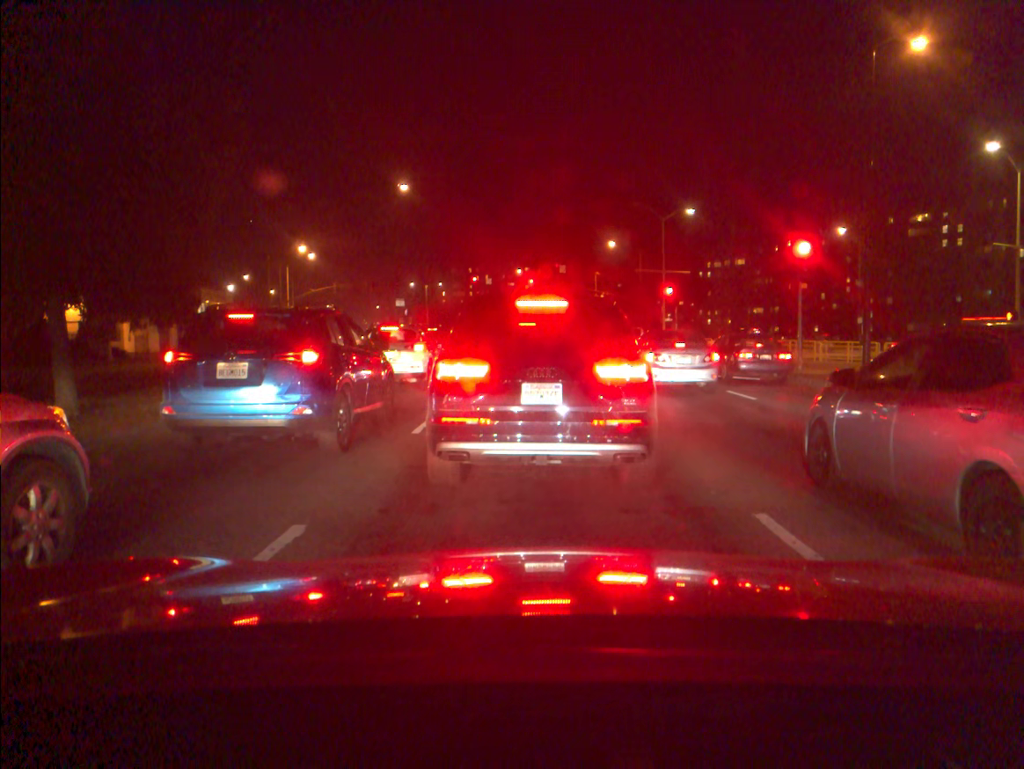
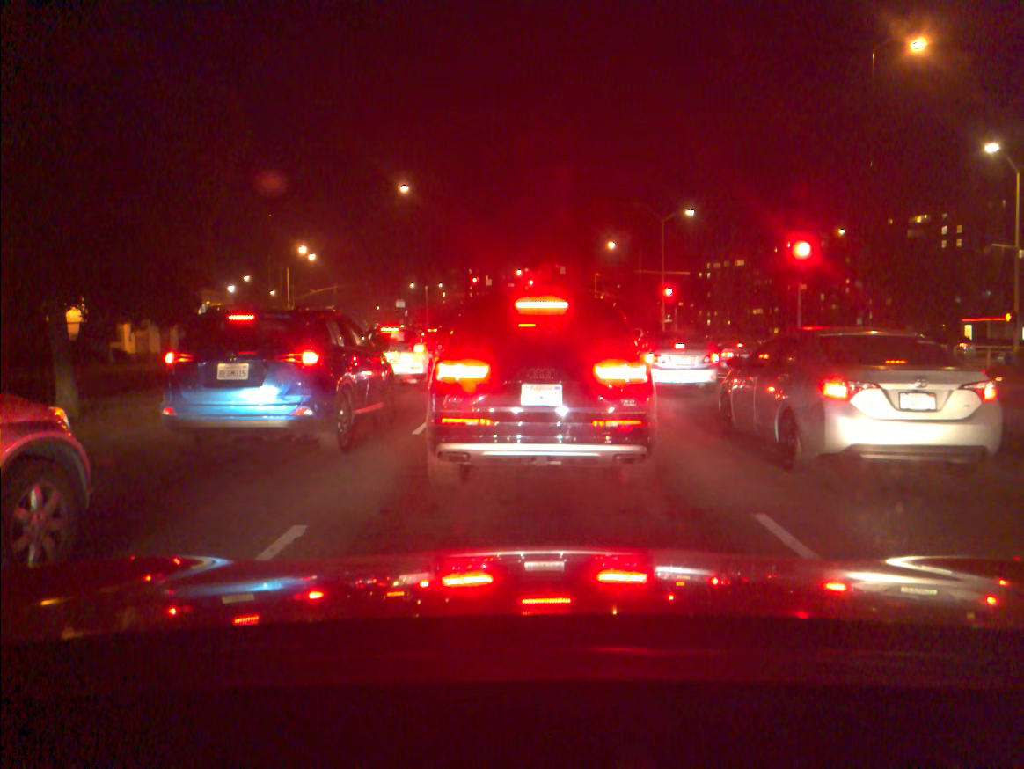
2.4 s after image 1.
(0.0, 0.0) m; 0°
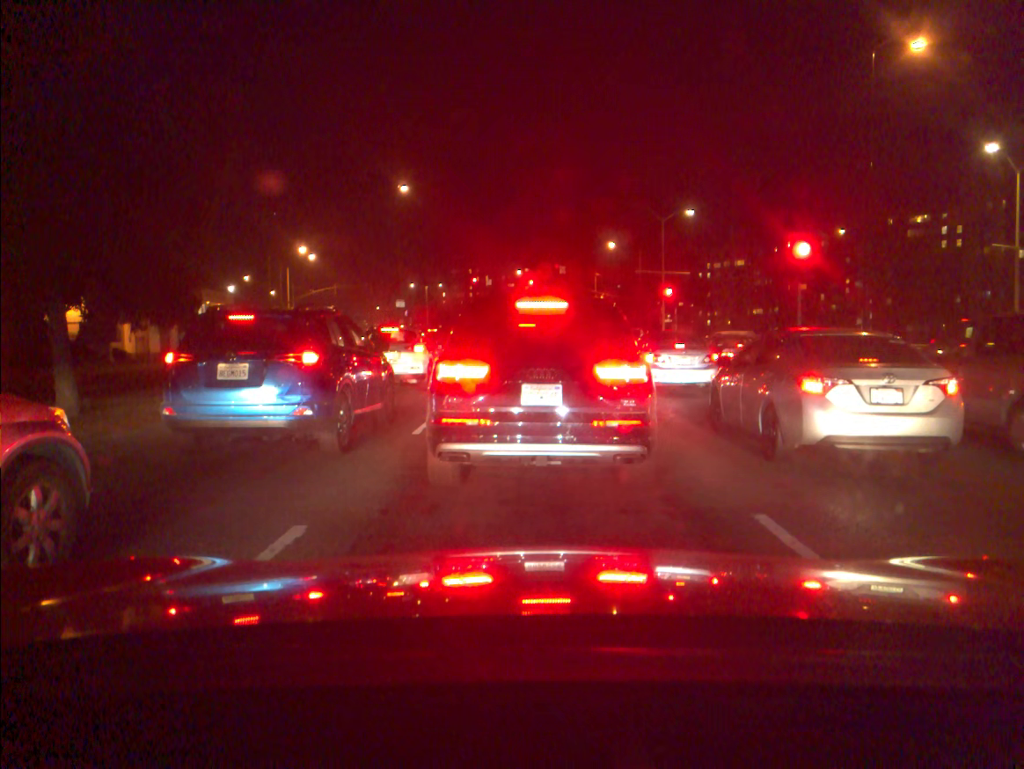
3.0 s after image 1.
(0.0, 0.0) m; 0°
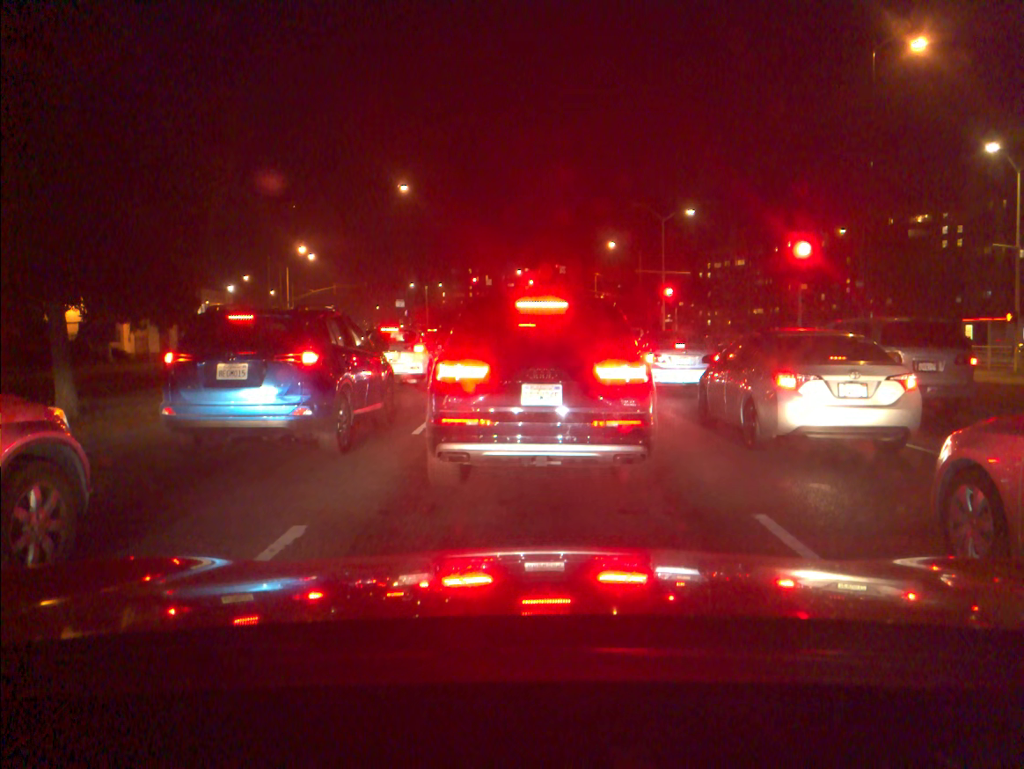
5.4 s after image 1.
(0.0, 0.0) m; 0°
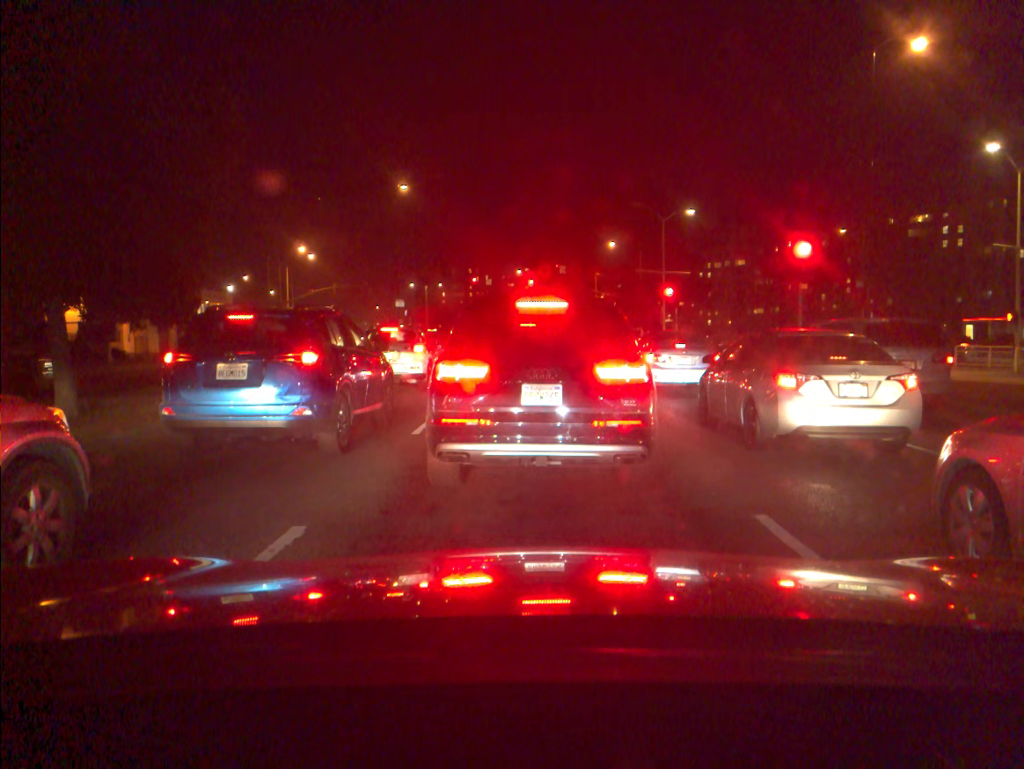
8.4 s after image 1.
(0.0, 0.0) m; 0°
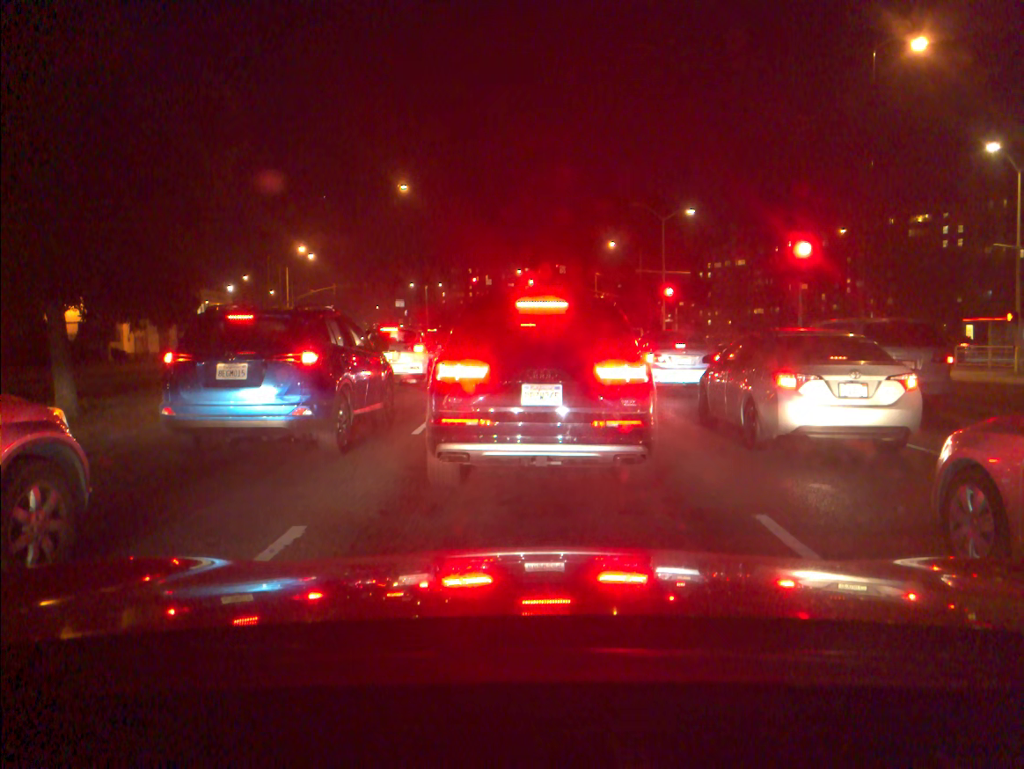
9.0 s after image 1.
(0.0, 0.0) m; 0°
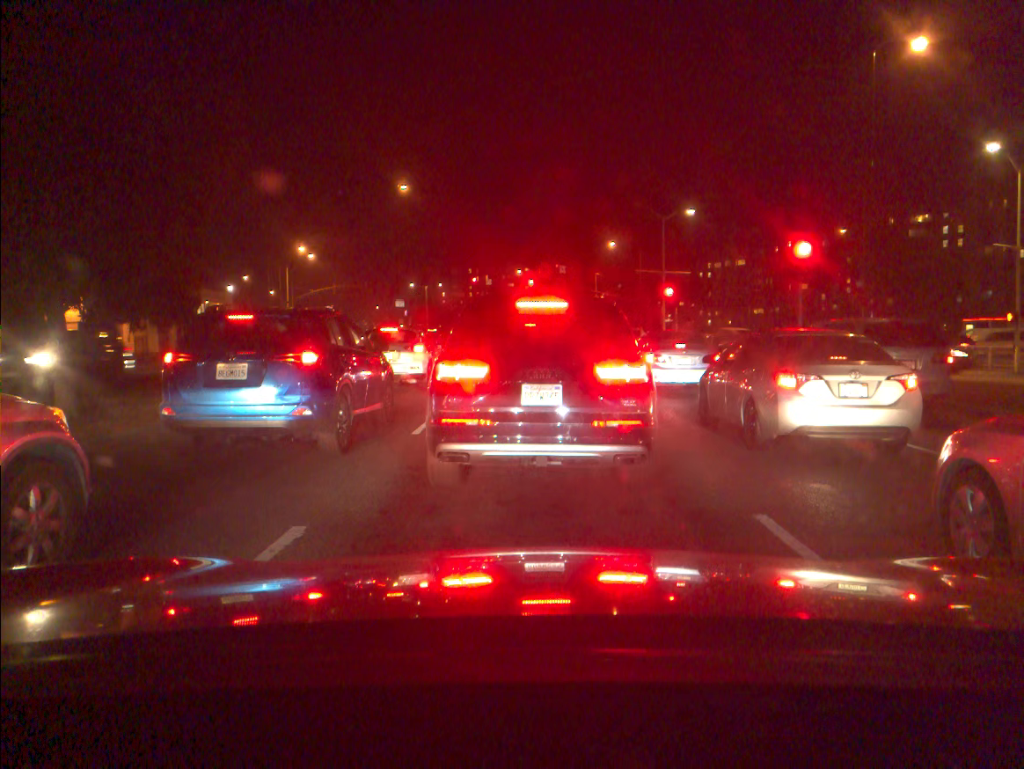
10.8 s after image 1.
(0.0, 0.0) m; 0°
